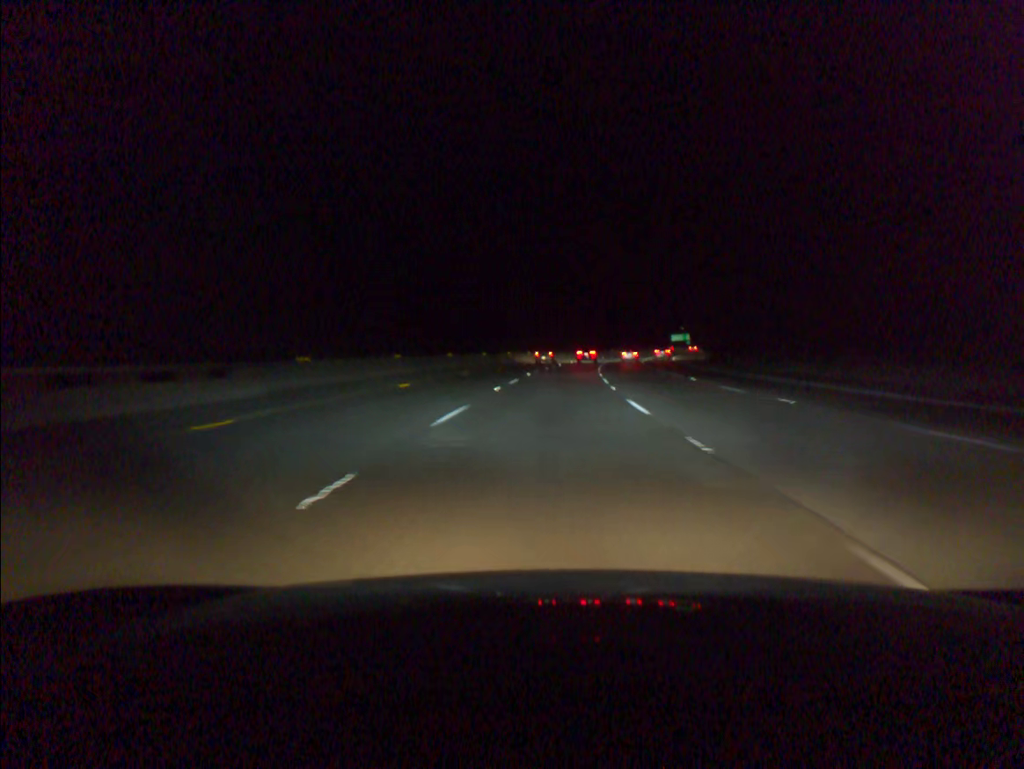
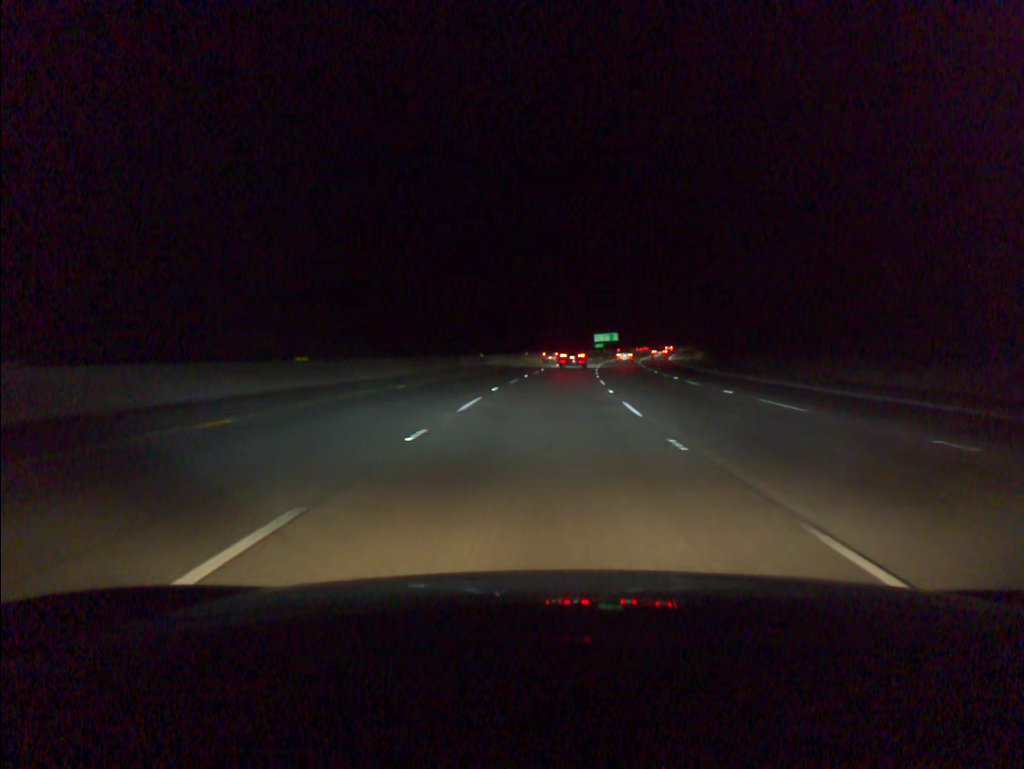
(+5.5, +86.5) m; +8°
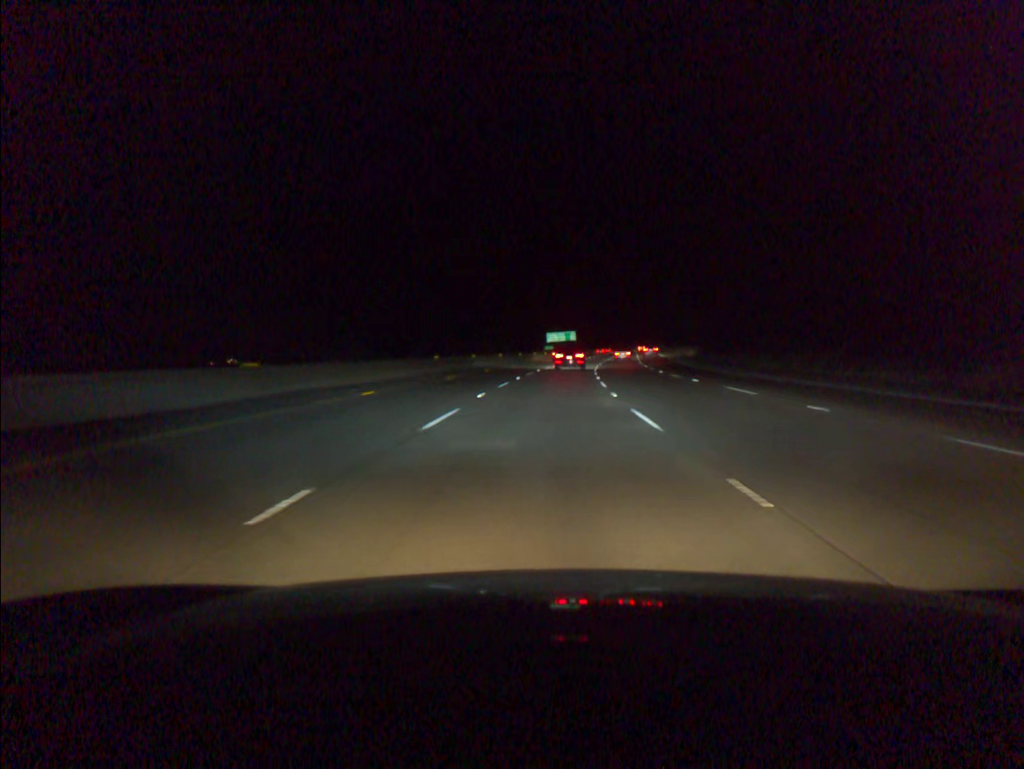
(+1.6, +47.6) m; +4°
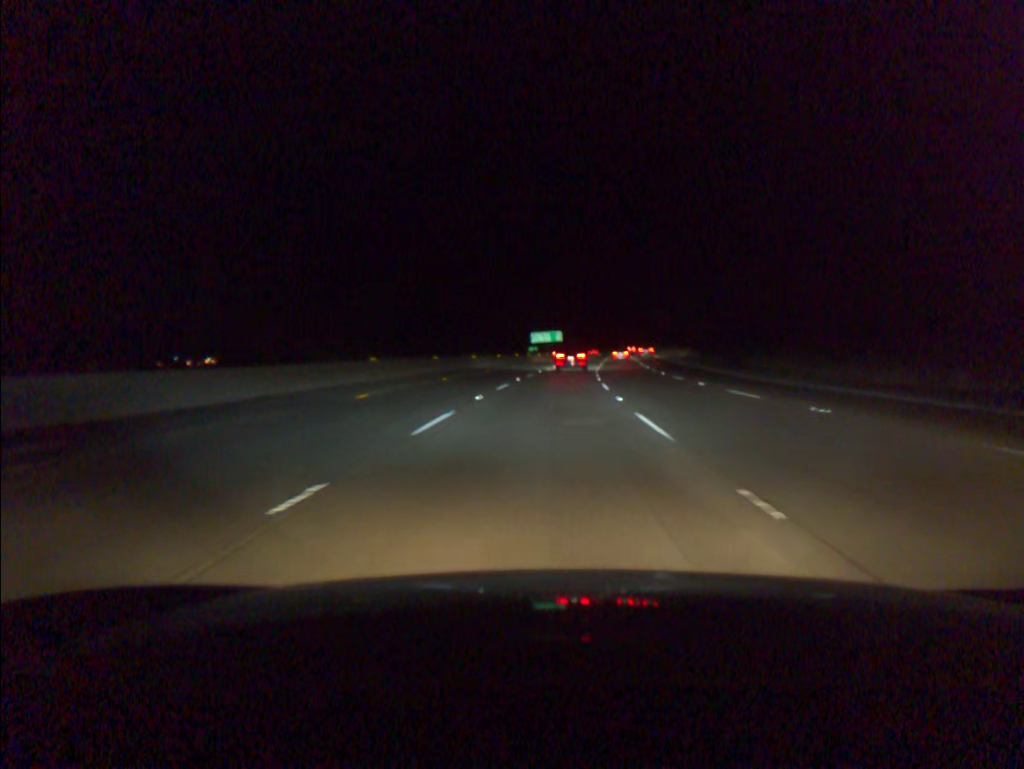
(+0.1, +15.3) m; +1°
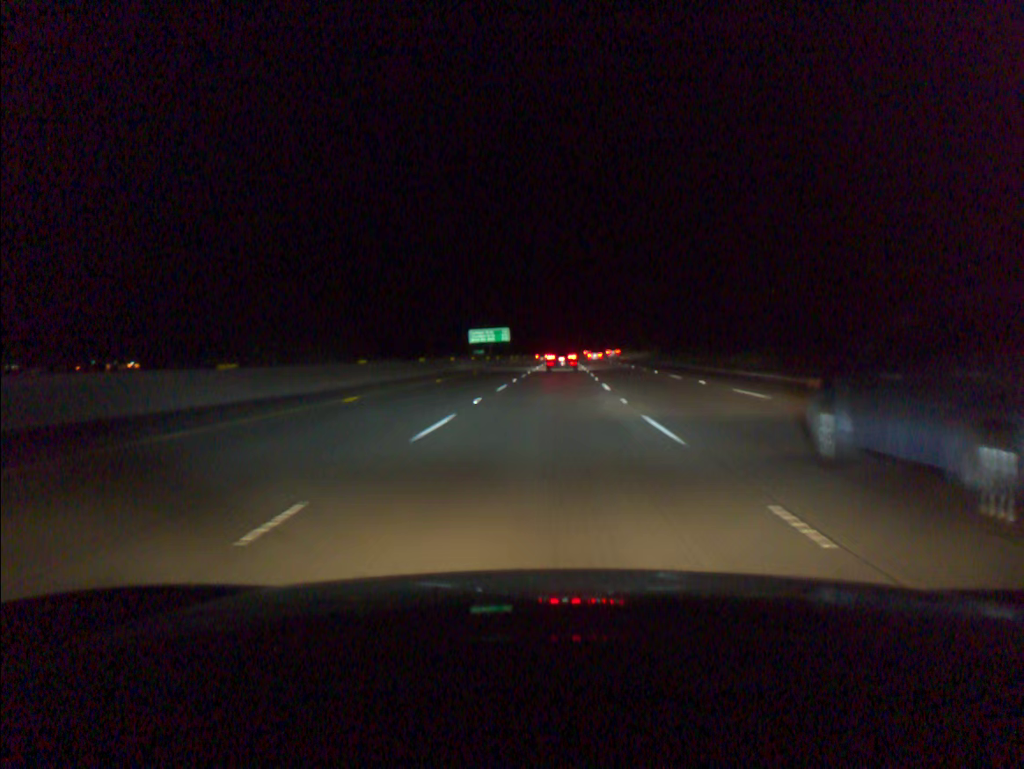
(+1.4, +44.6) m; +4°
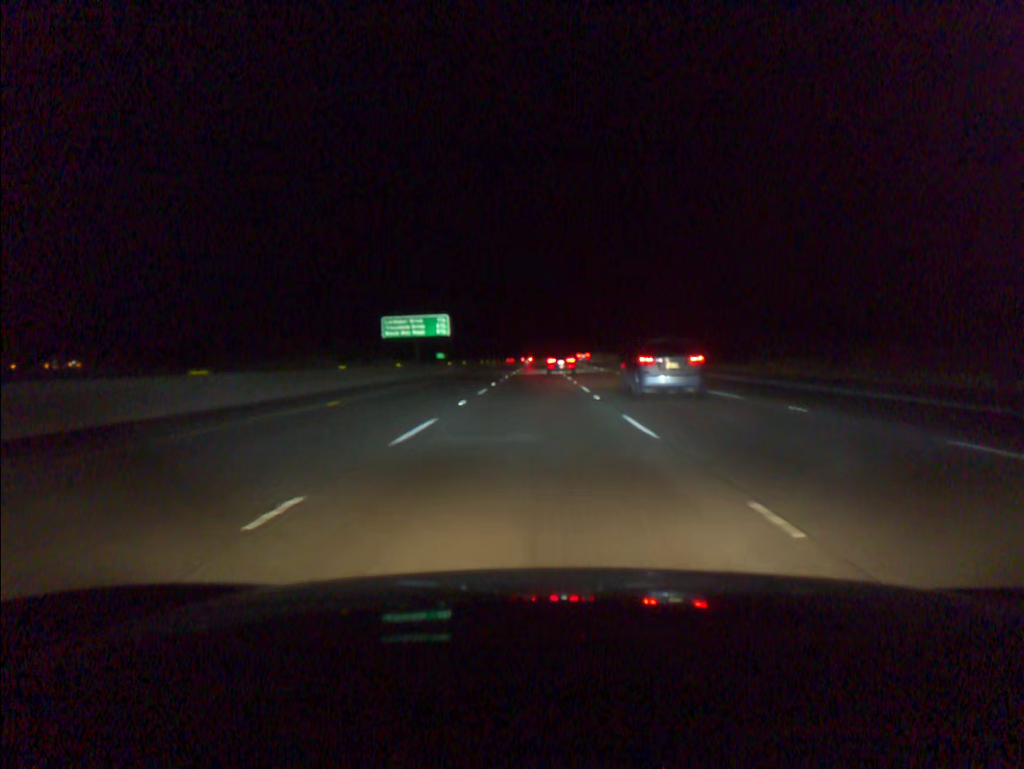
(+1.4, +57.9) m; +2°
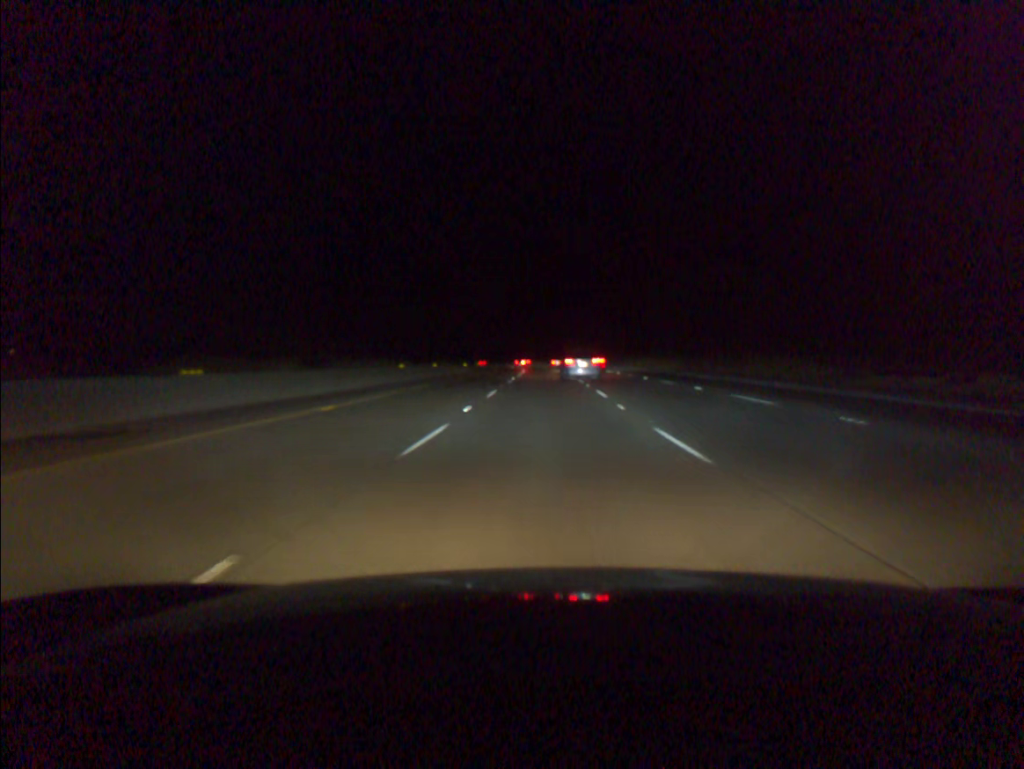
(-0.5, +74.7) m; 0°
